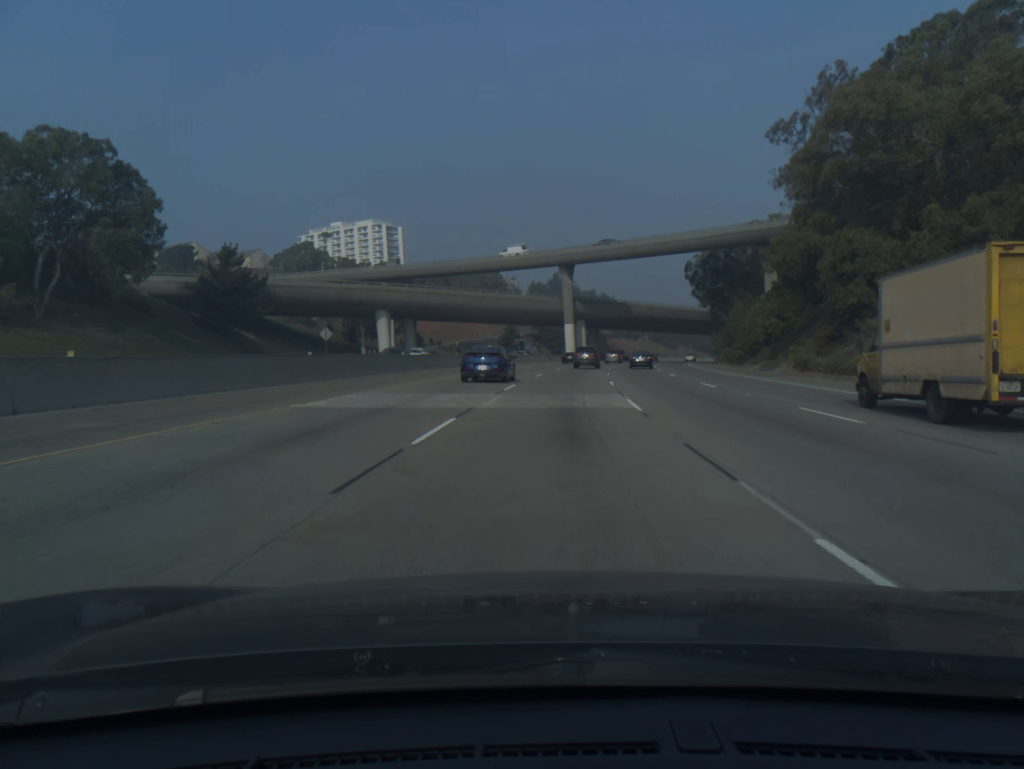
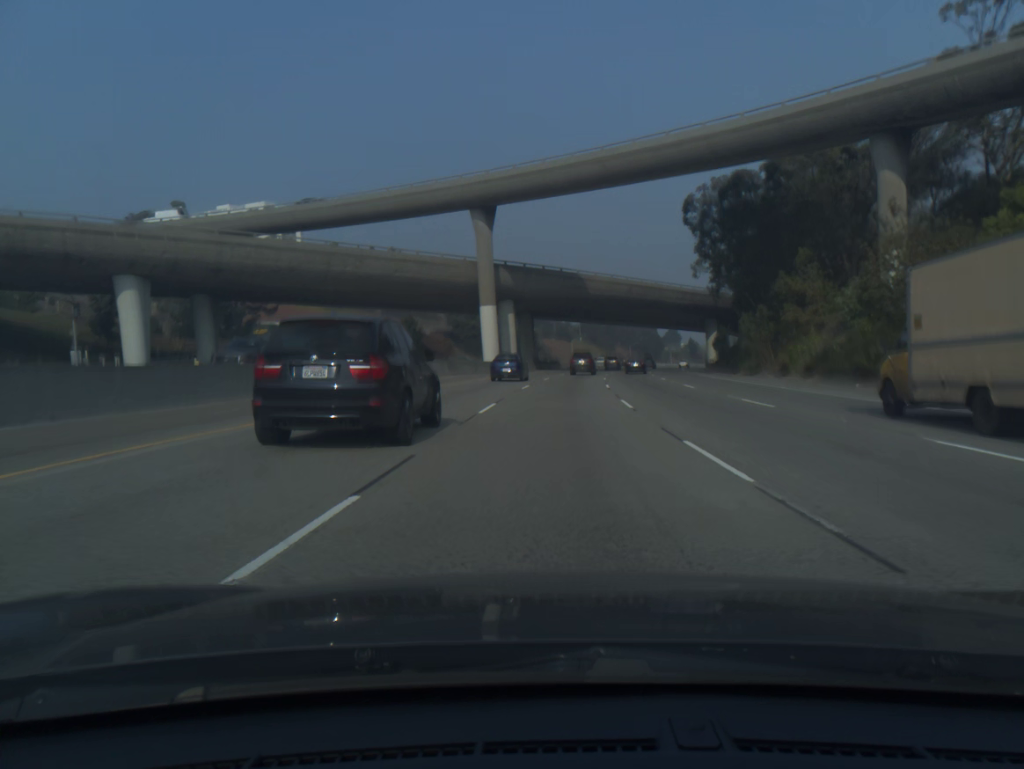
(+2.3, +51.0) m; +5°
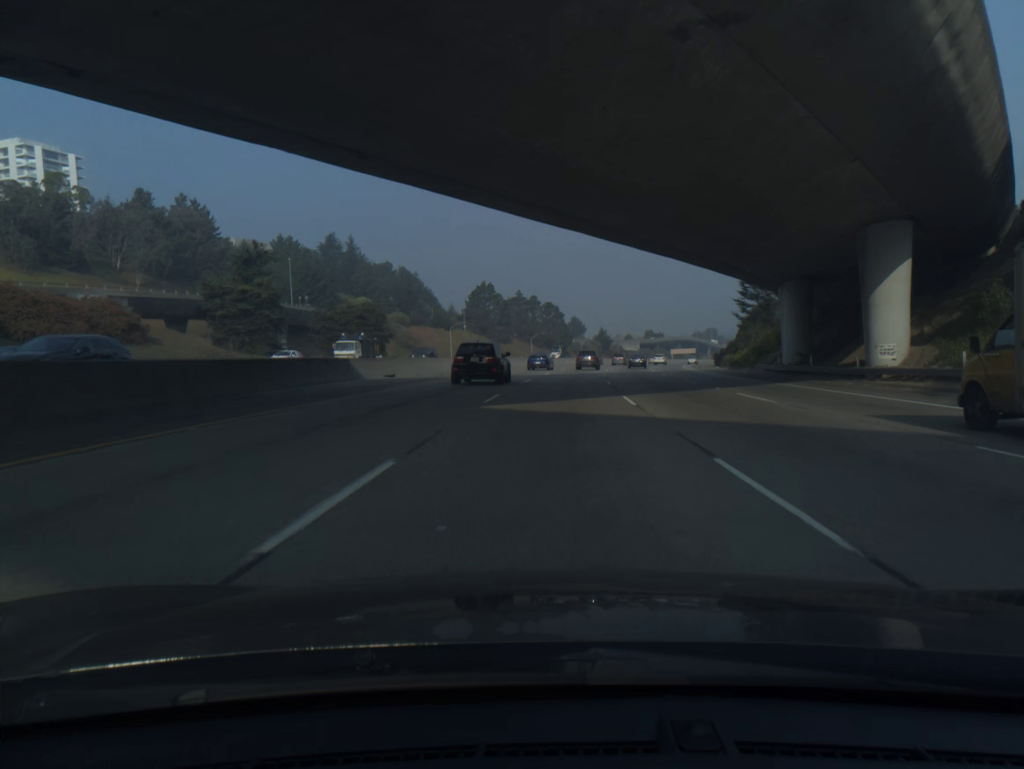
(+6.0, +85.9) m; +8°
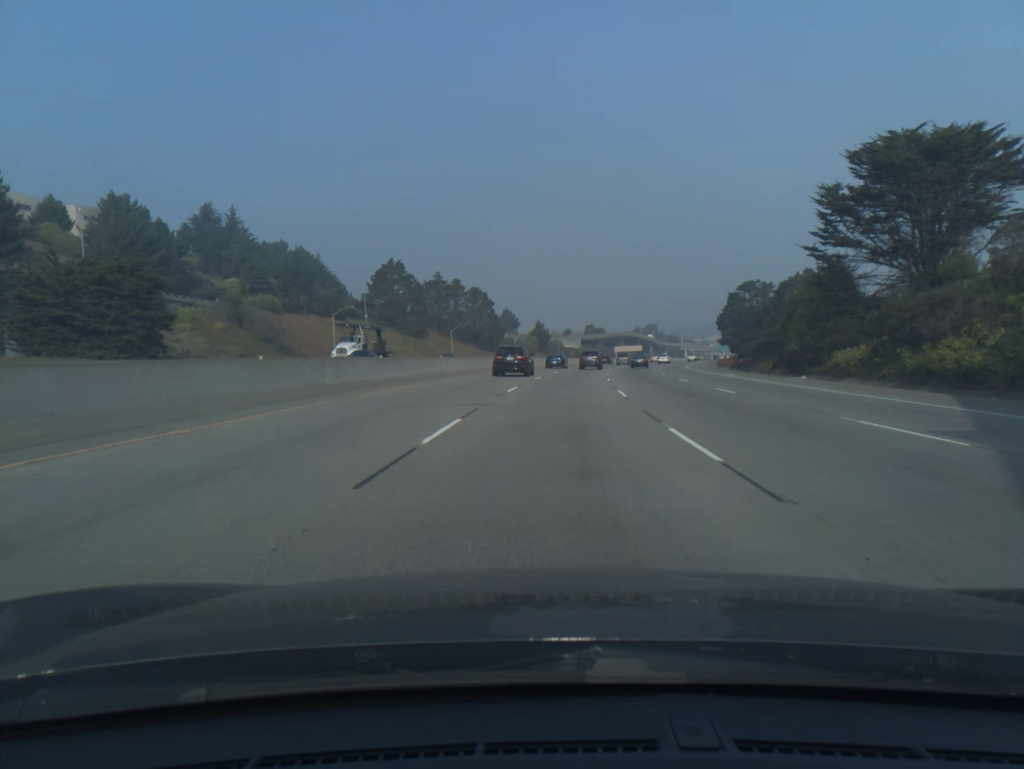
(+2.2, +52.3) m; +5°
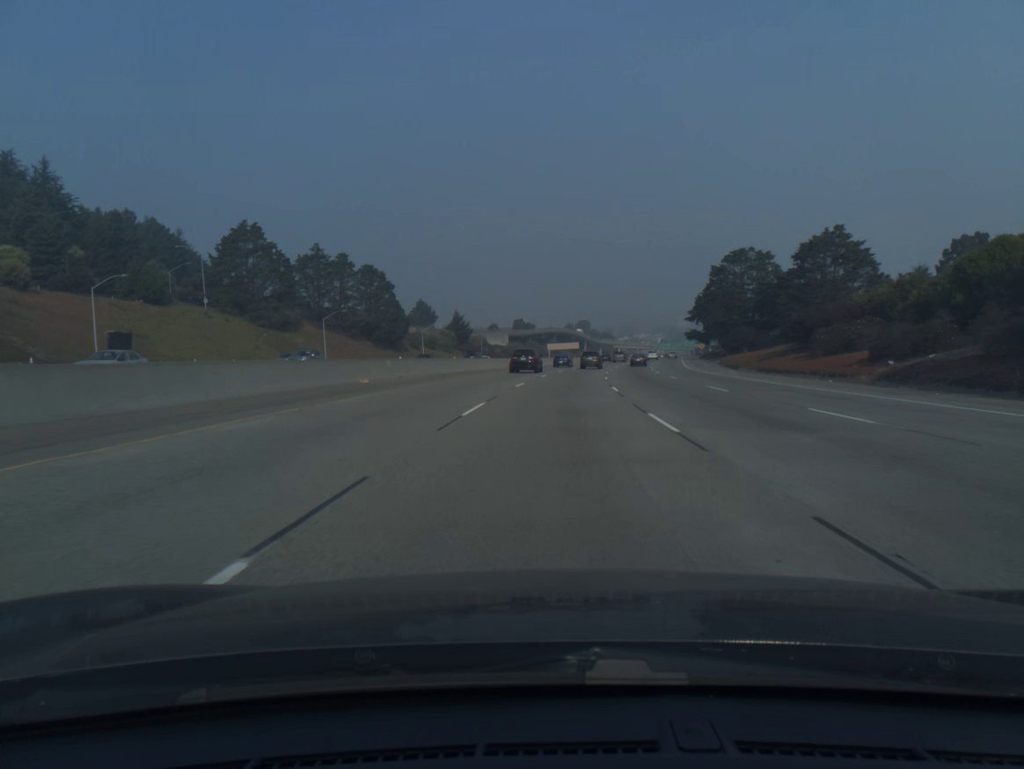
(+2.4, +53.2) m; +5°
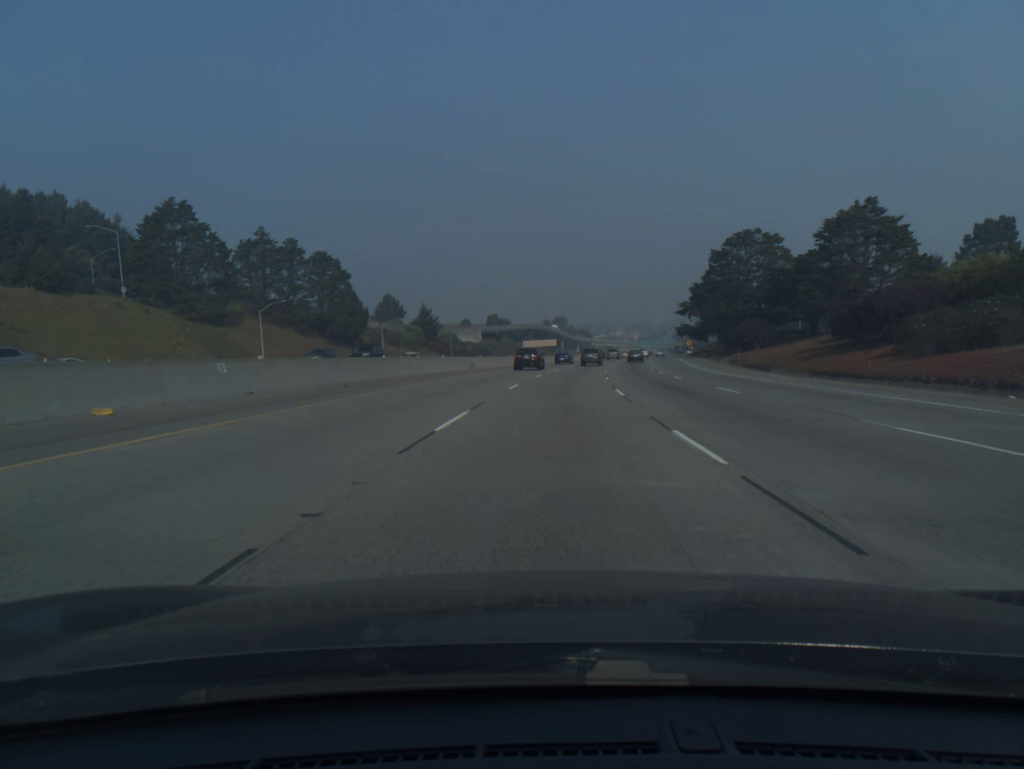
(+0.3, +17.9) m; +2°
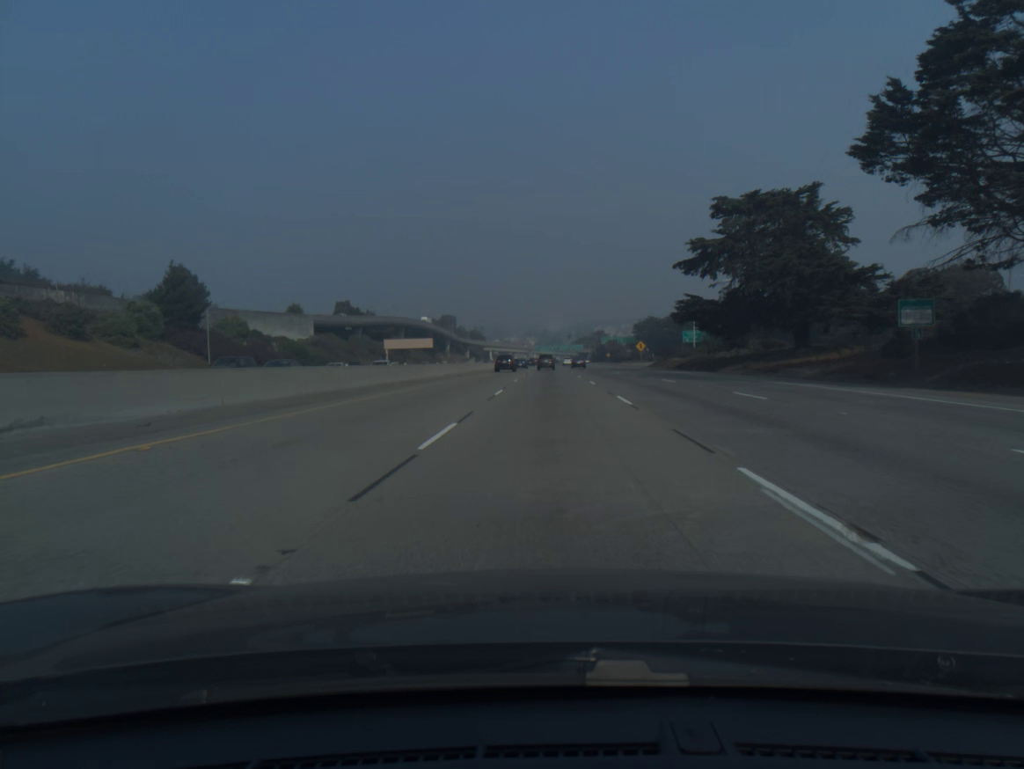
(+6.4, +89.4) m; +8°
